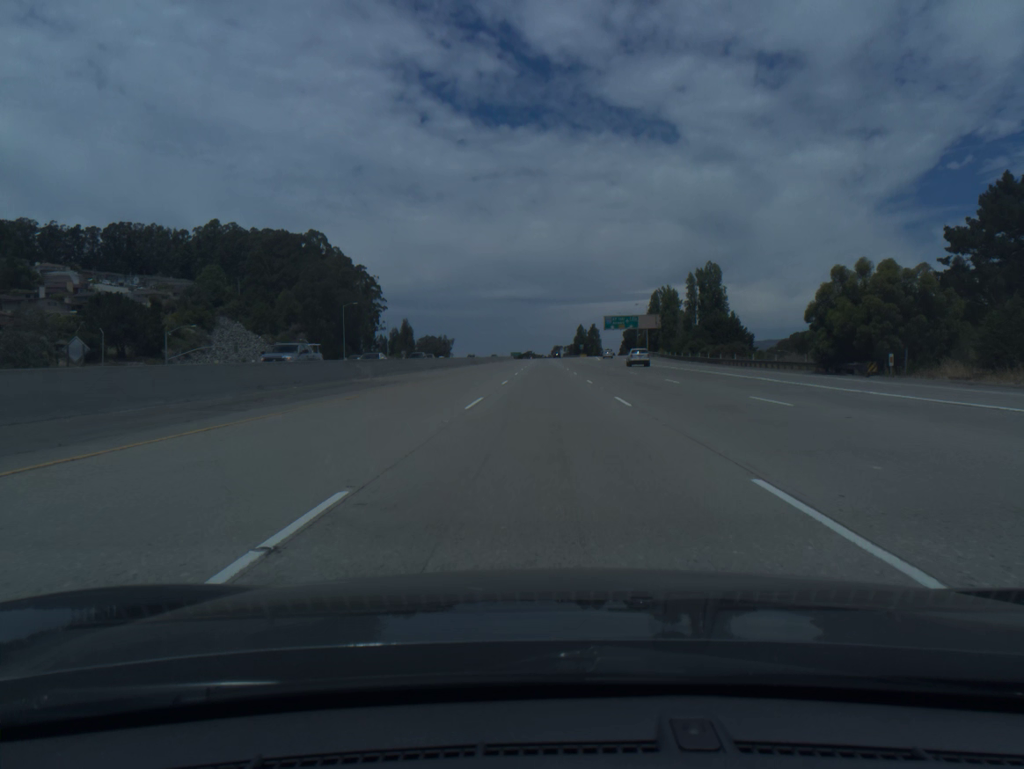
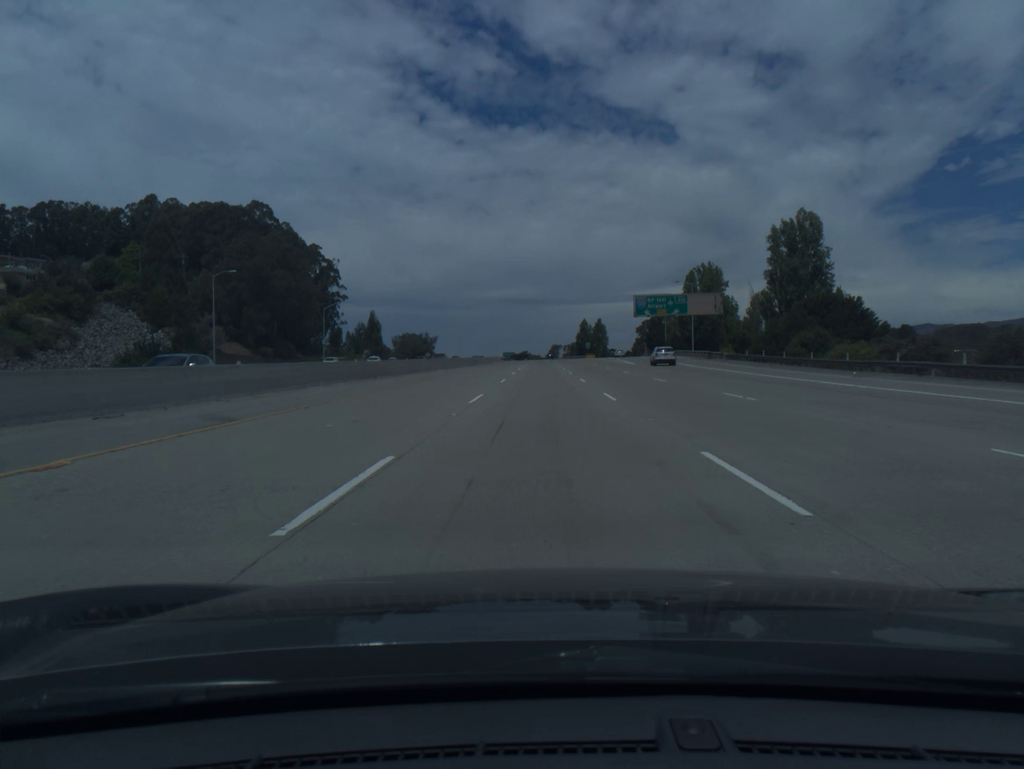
(+0.1, +56.4) m; 0°
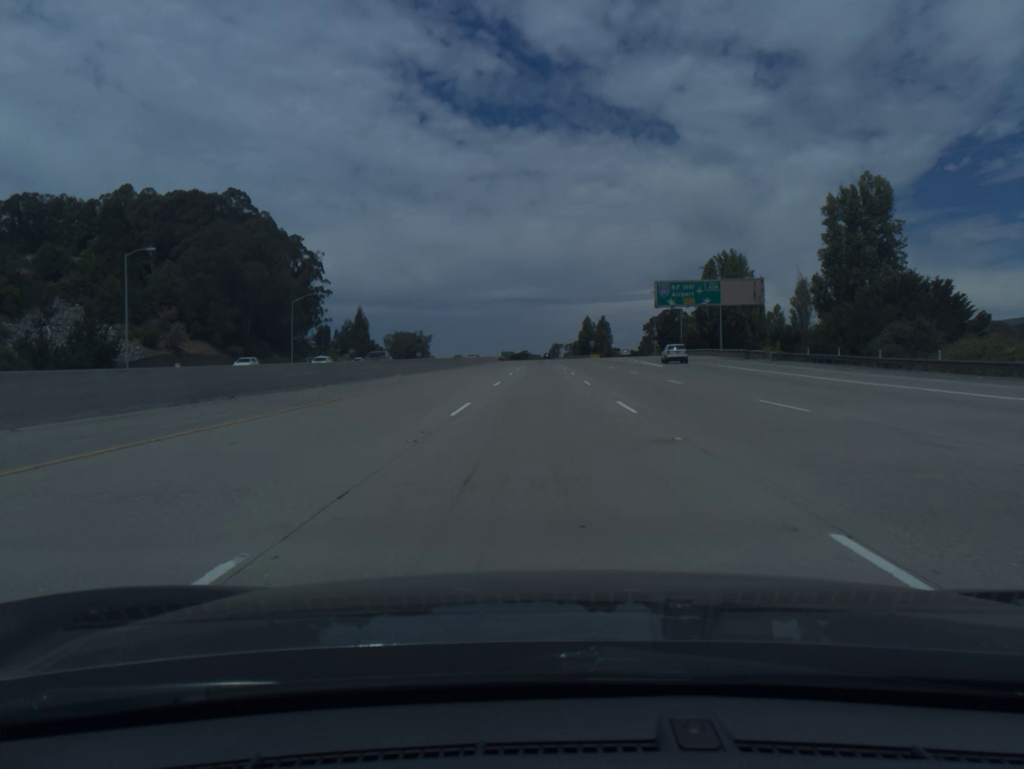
(0.0, +18.8) m; 0°
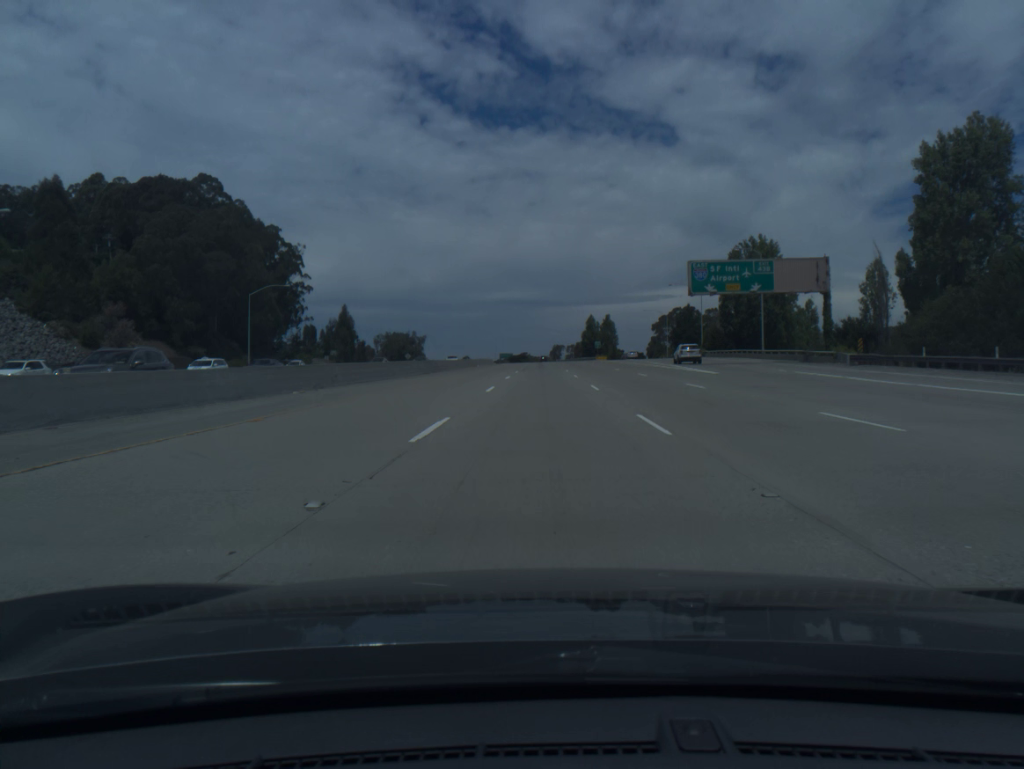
(0.0, +18.8) m; 0°
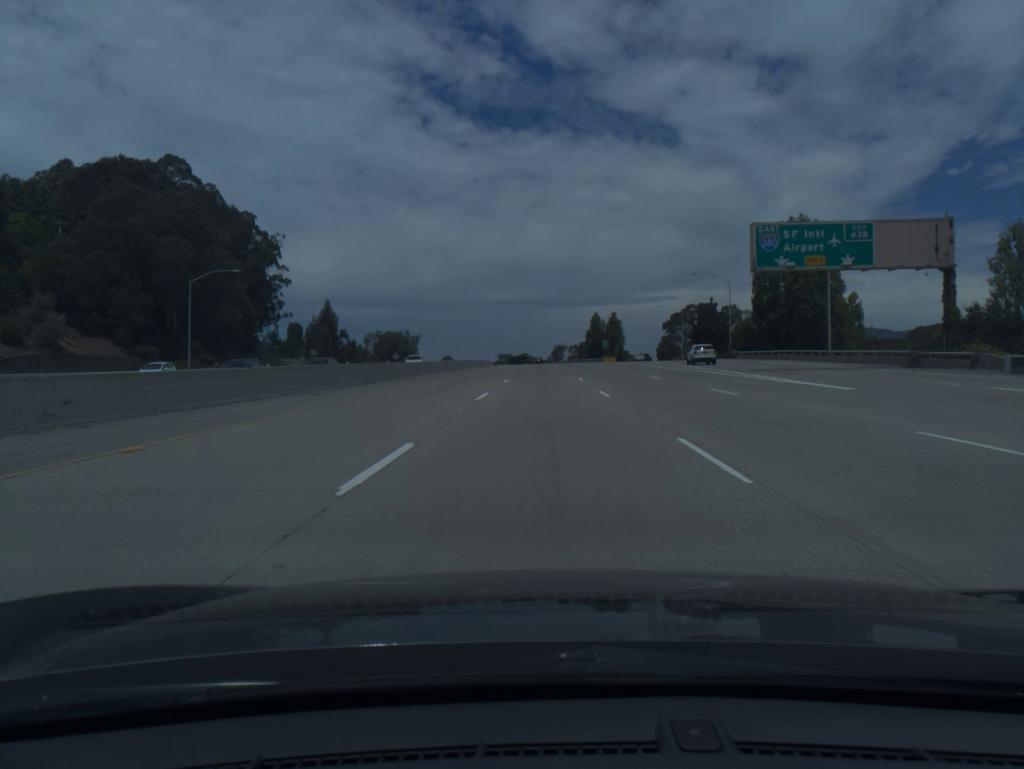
(0.0, +18.9) m; 0°
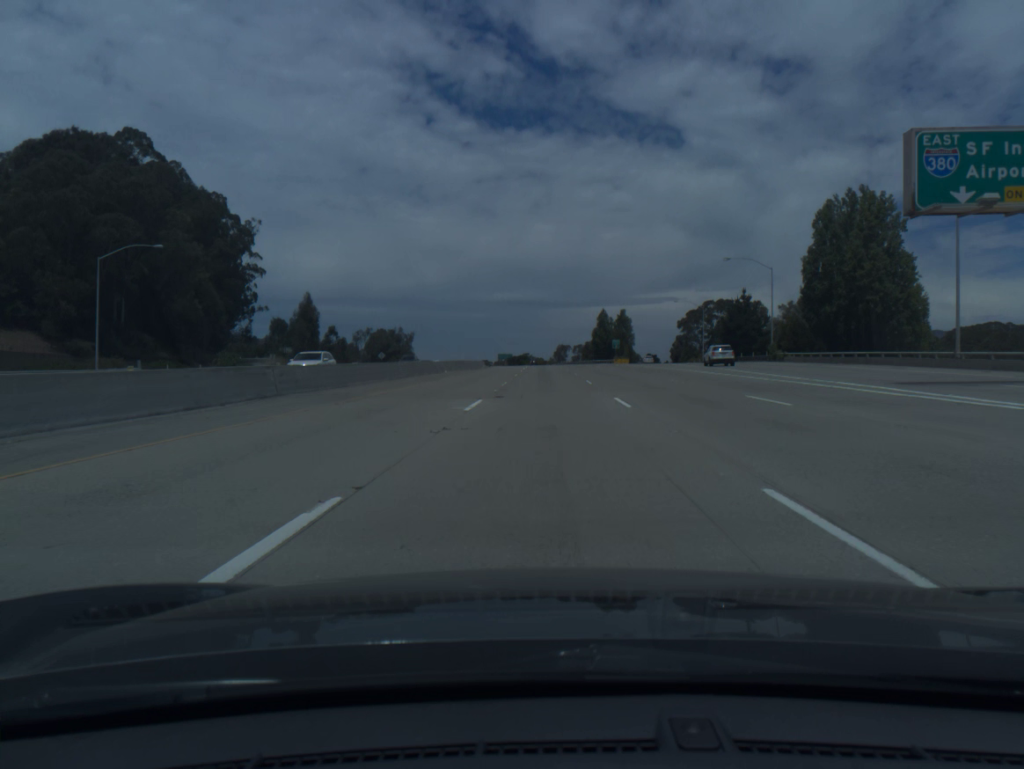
(0.0, +18.9) m; 0°
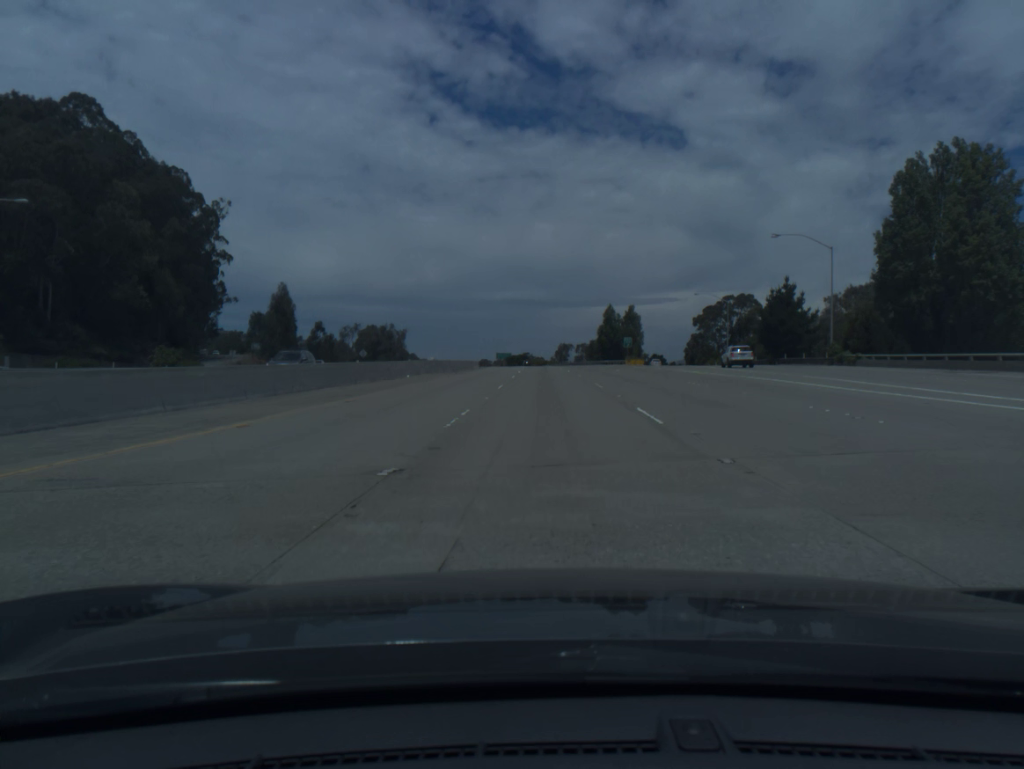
(0.0, +19.0) m; 0°
